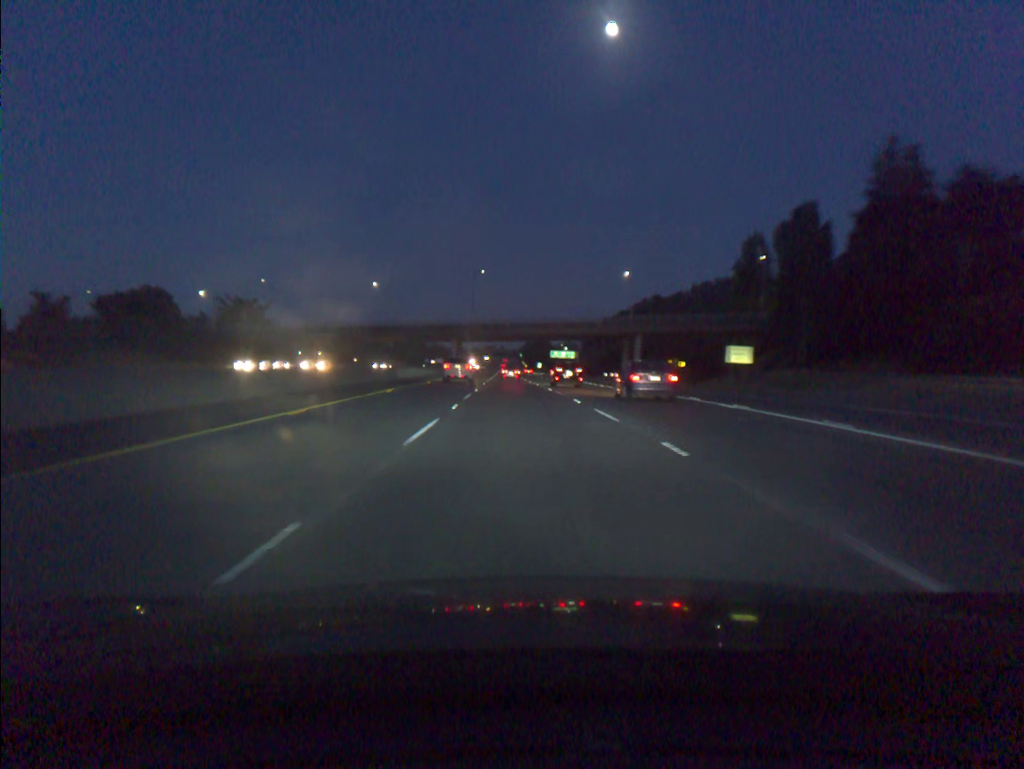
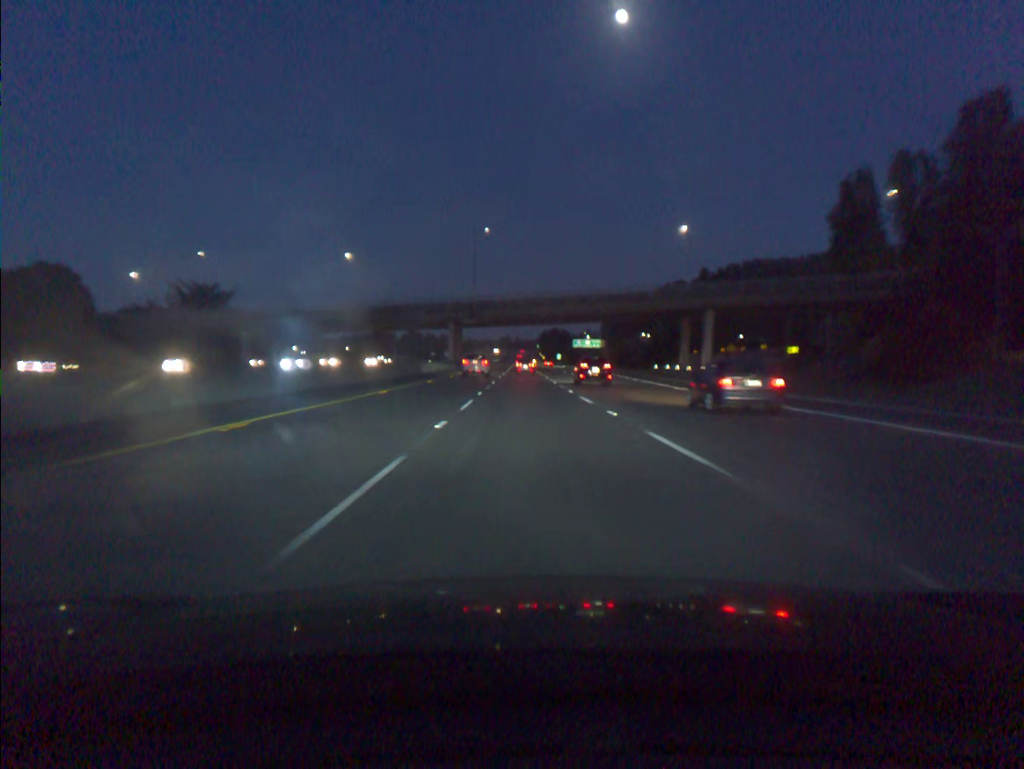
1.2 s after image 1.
(-0.4, +36.6) m; -1°
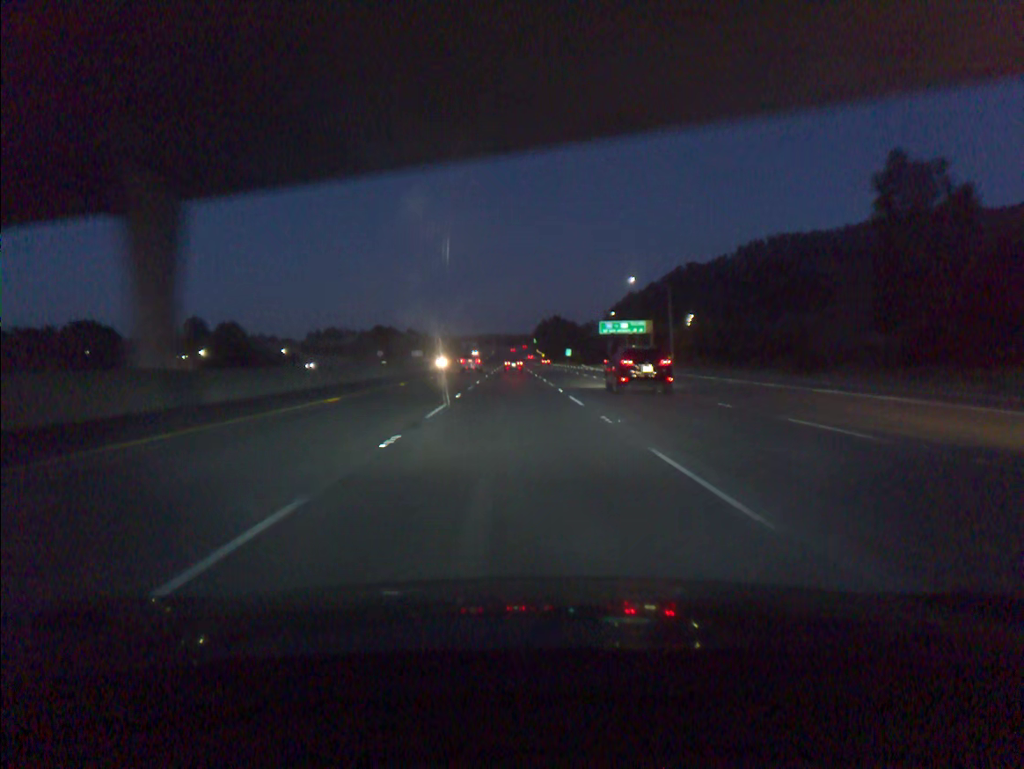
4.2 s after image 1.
(+0.4, +92.3) m; 0°
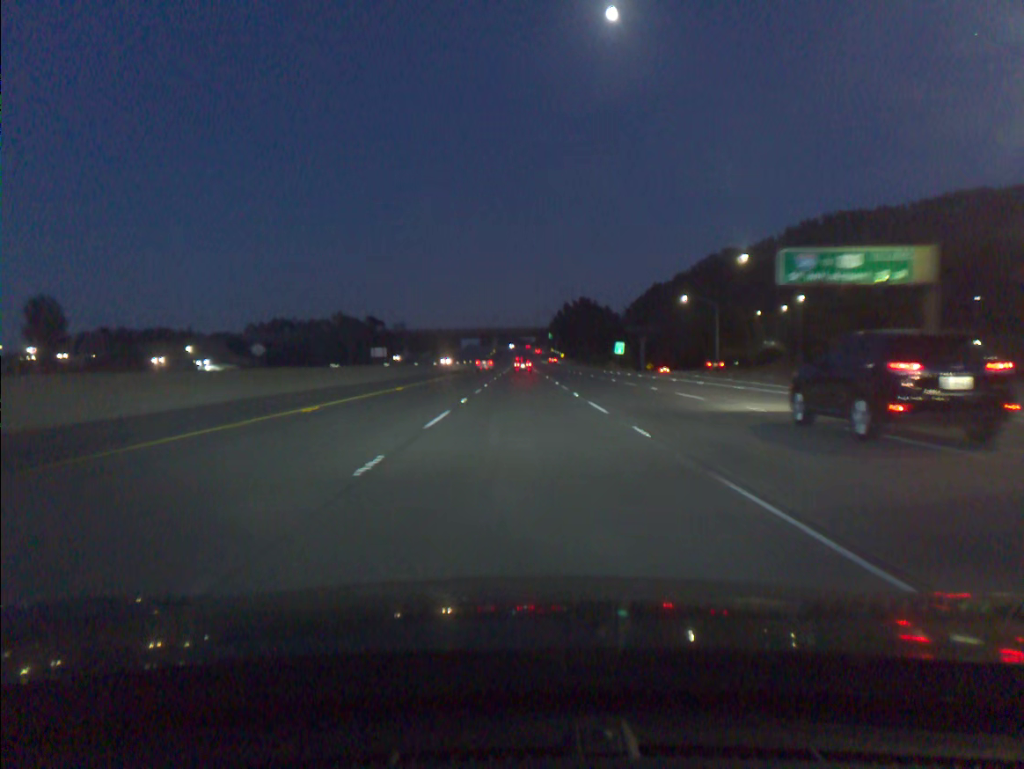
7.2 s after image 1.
(-0.8, +91.5) m; -1°
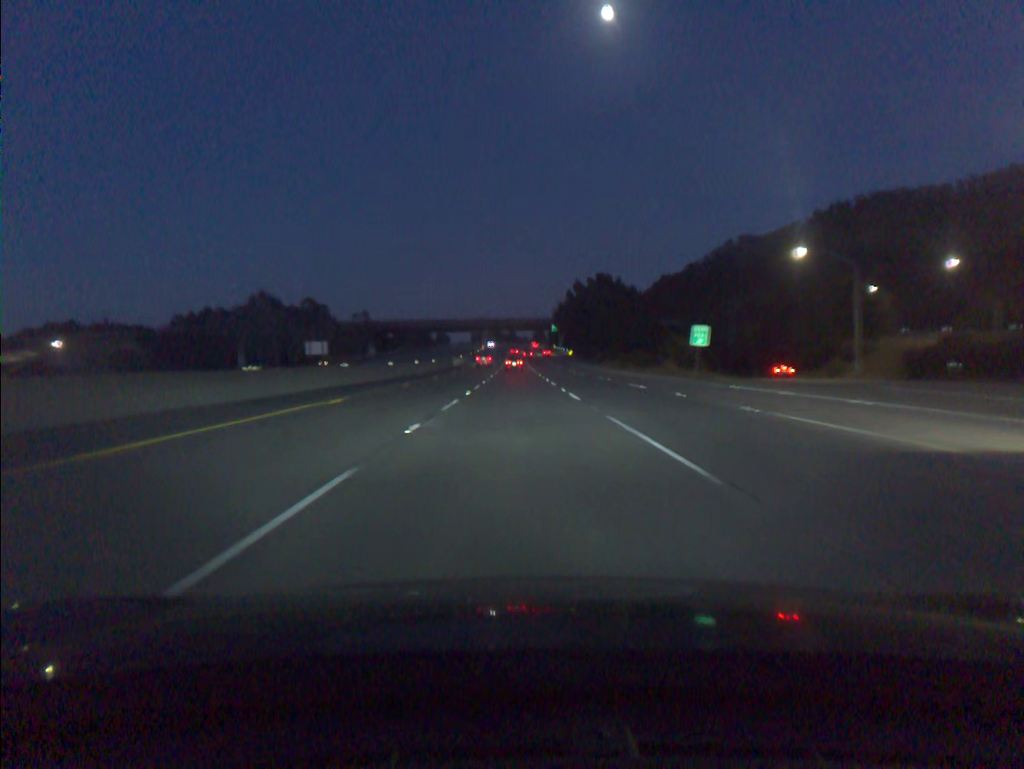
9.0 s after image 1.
(+0.2, +54.8) m; 0°
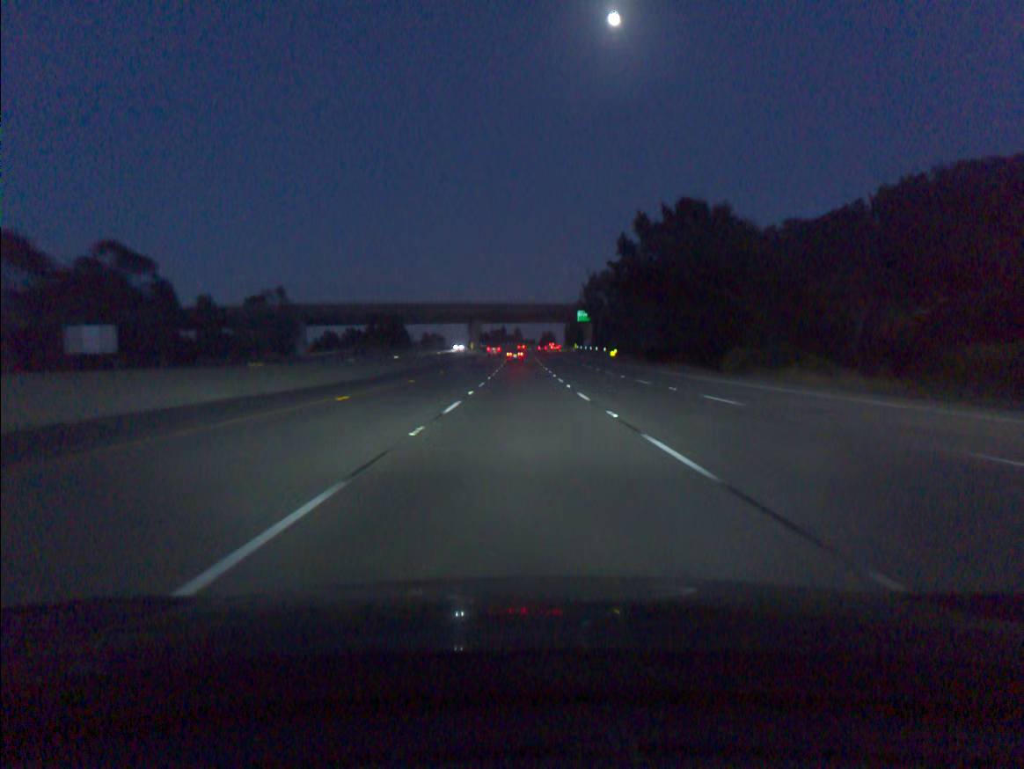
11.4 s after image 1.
(-0.2, +72.9) m; 0°
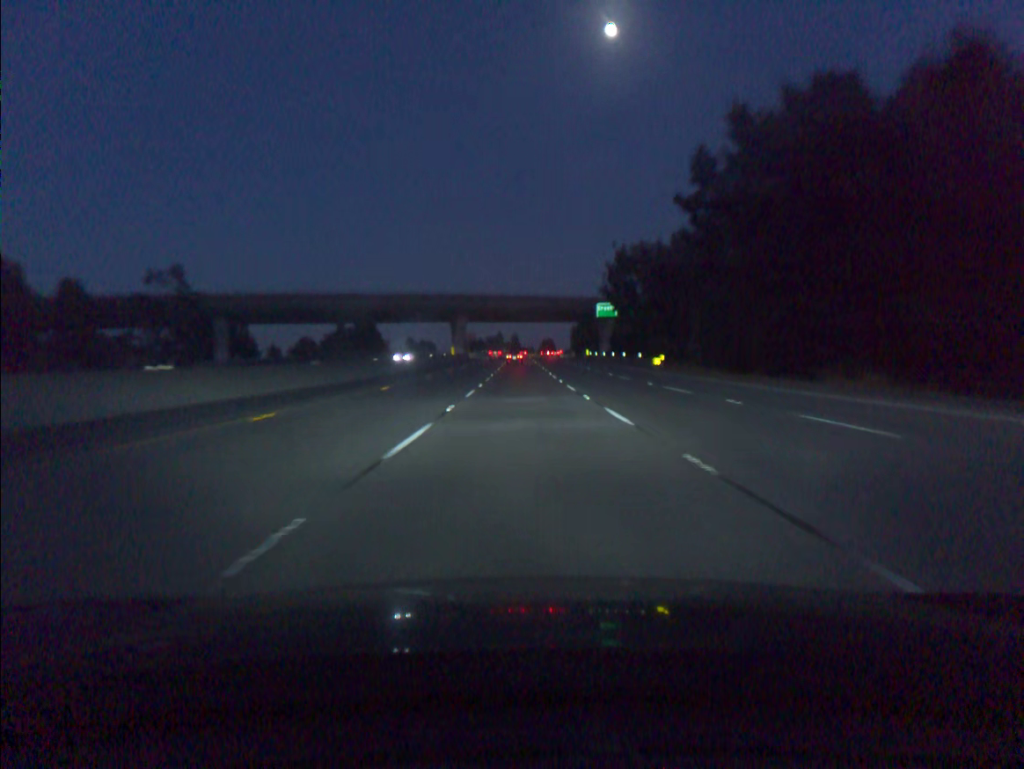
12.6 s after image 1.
(0.0, +36.4) m; 0°
